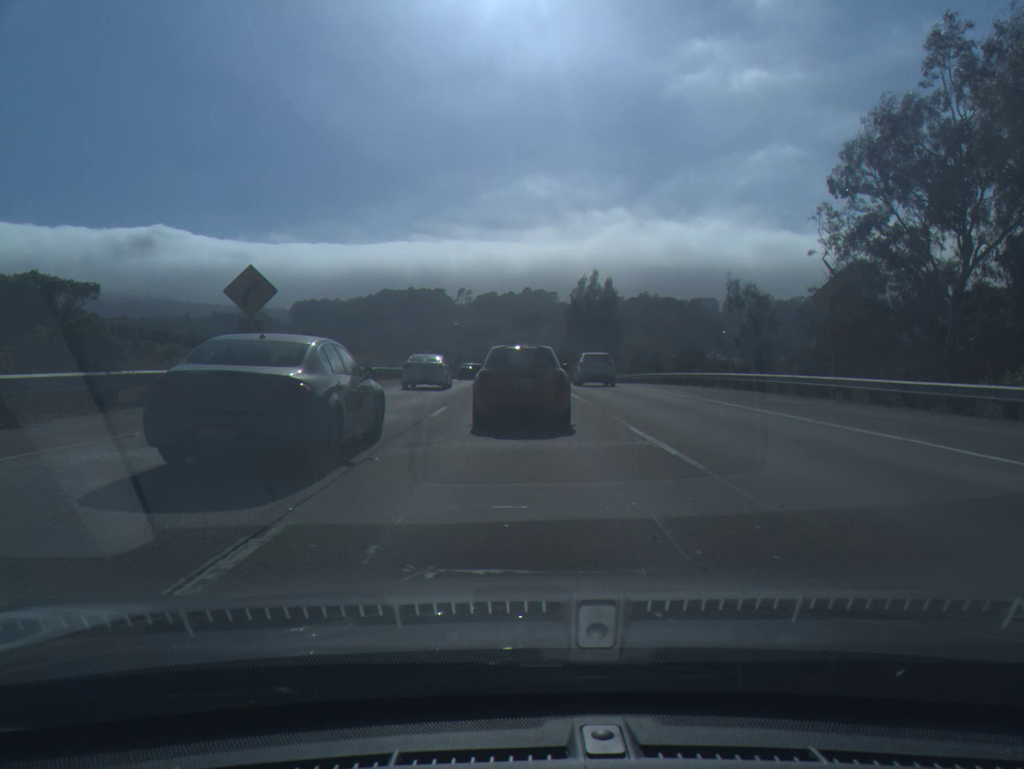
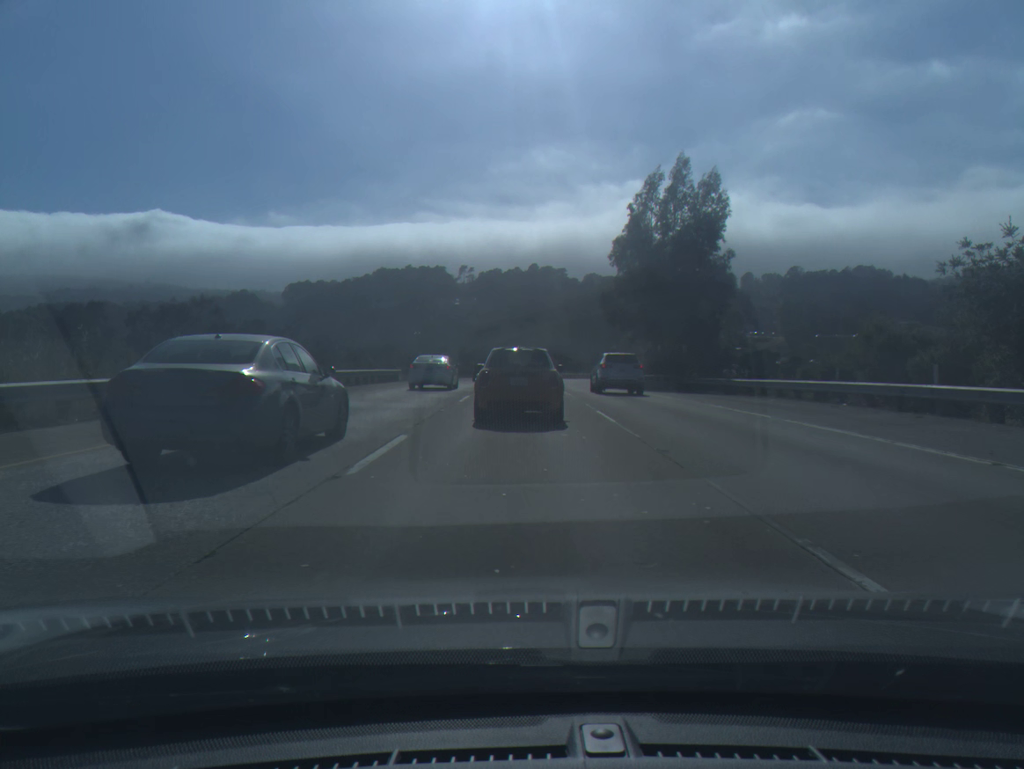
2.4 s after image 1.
(-0.2, +51.2) m; 0°
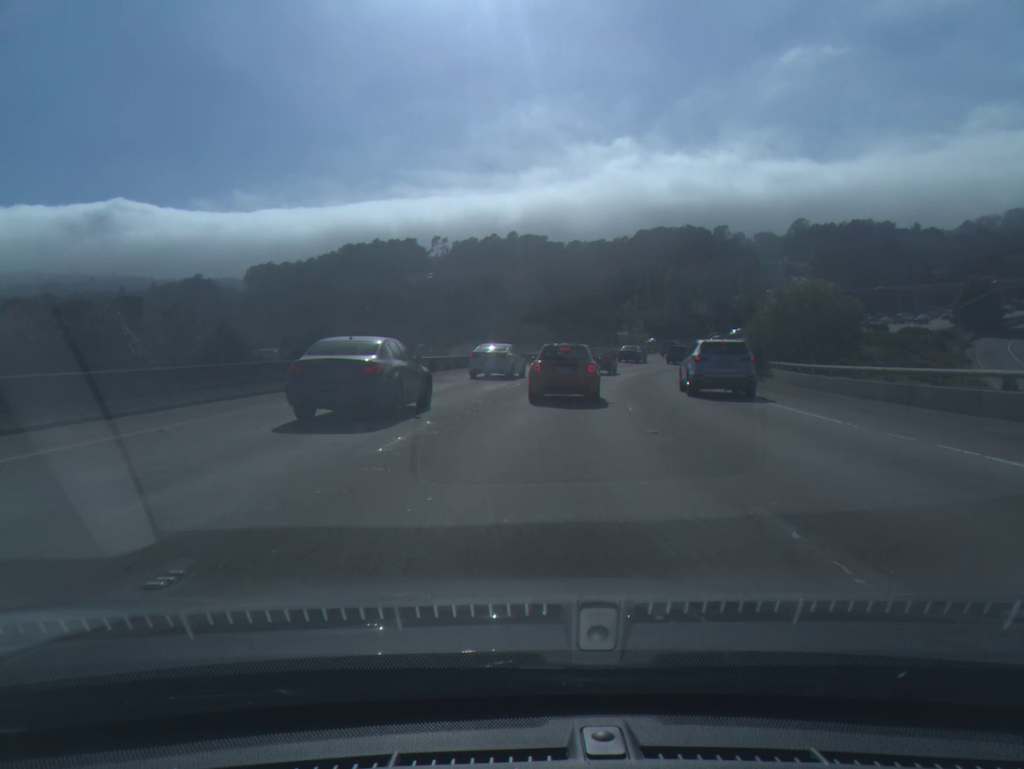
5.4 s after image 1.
(+0.2, +57.3) m; +1°
